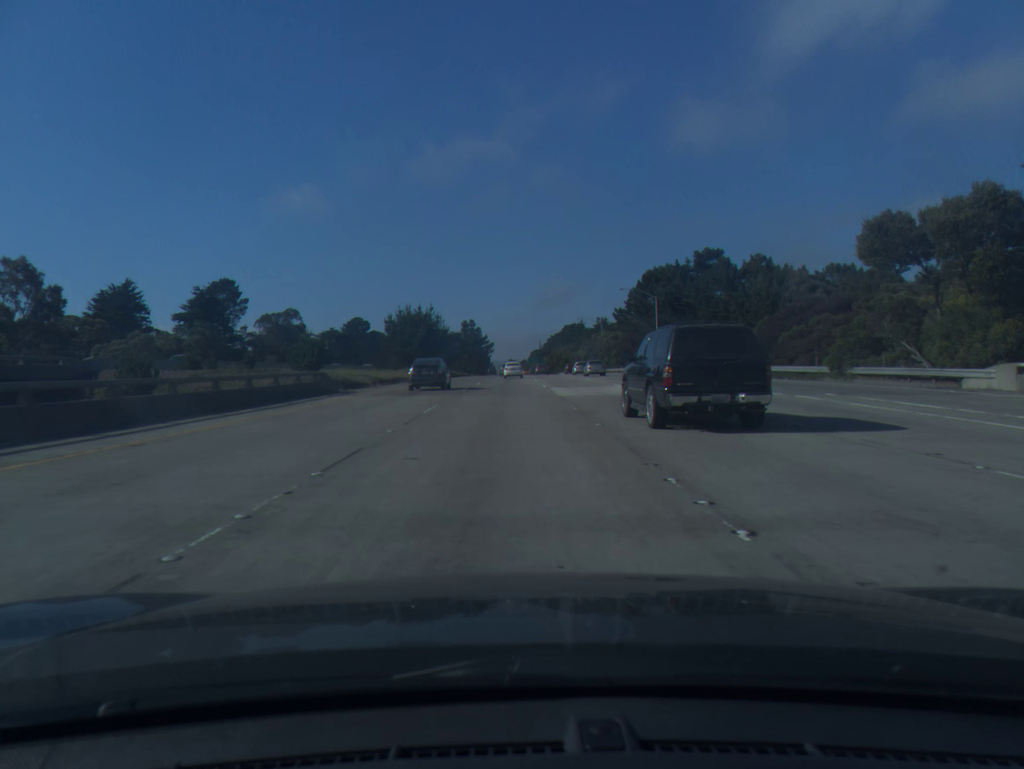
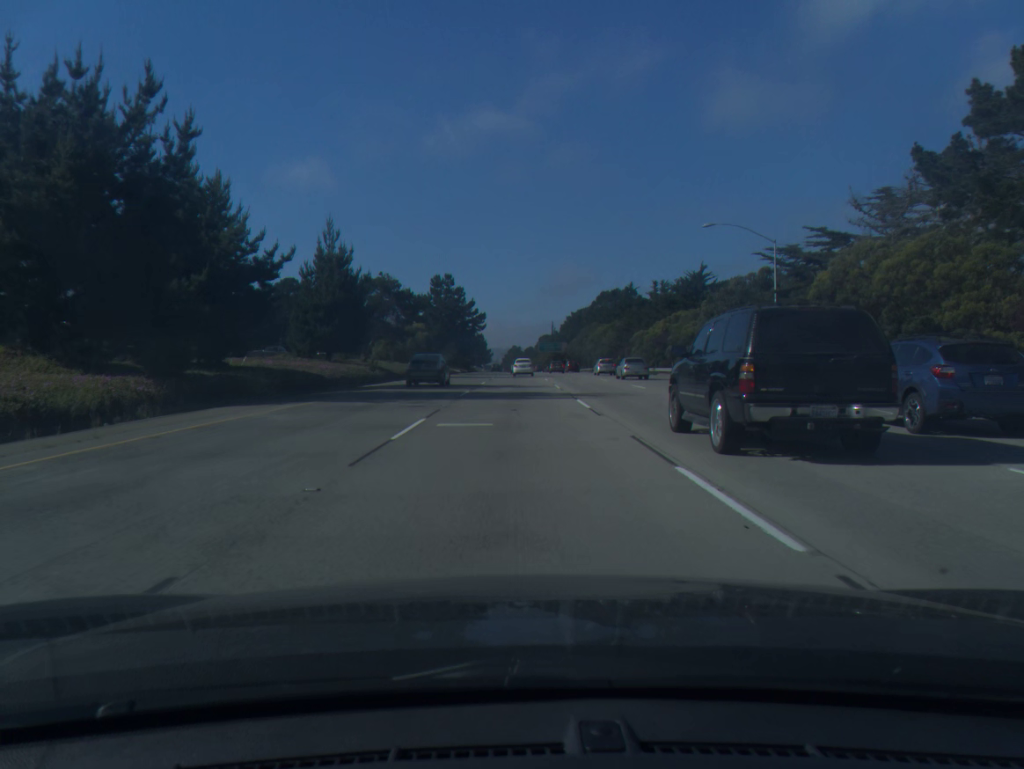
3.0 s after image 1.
(-0.5, +91.4) m; 0°
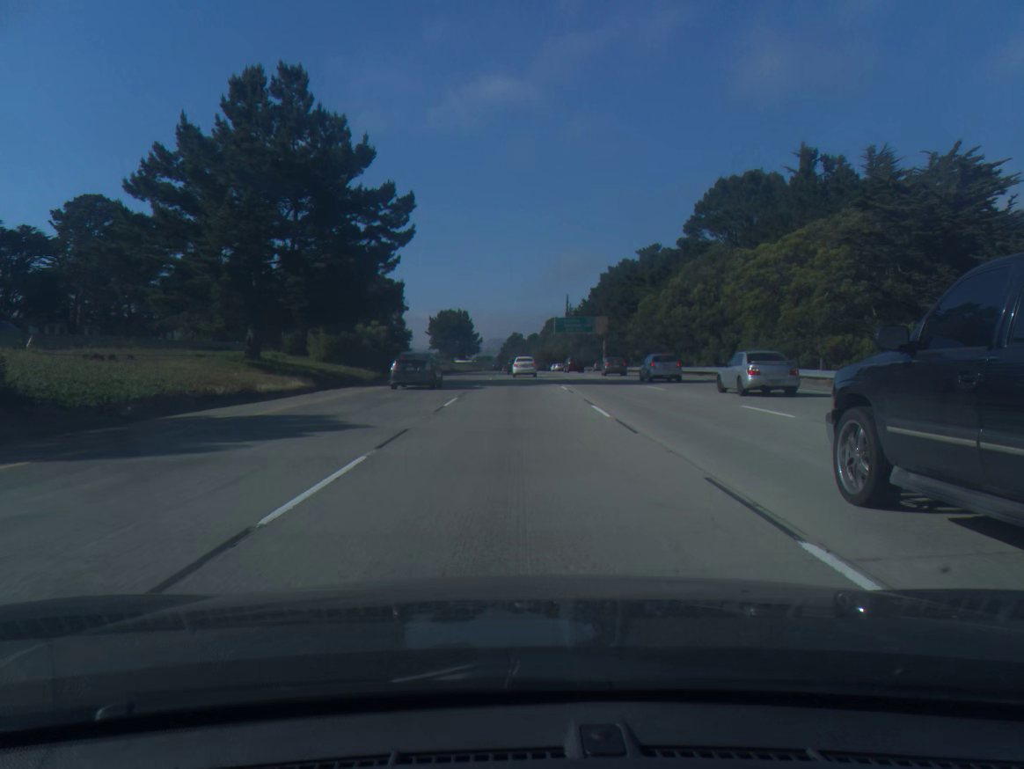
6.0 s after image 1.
(0.0, +91.5) m; 0°
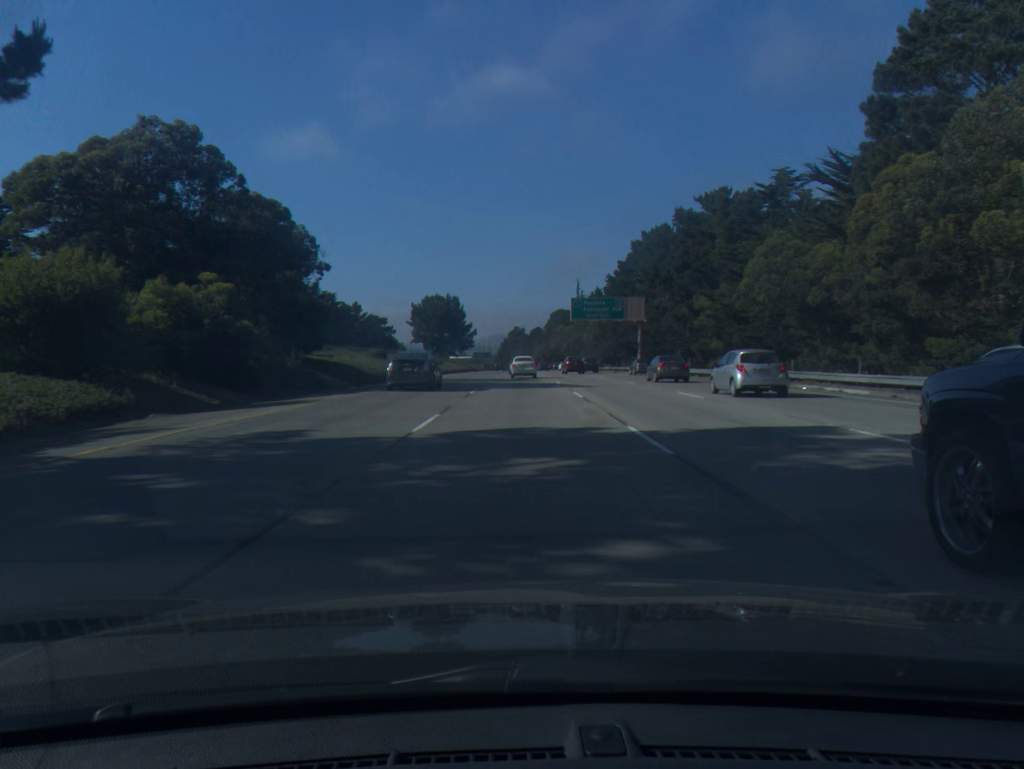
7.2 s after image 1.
(0.0, +35.1) m; 0°
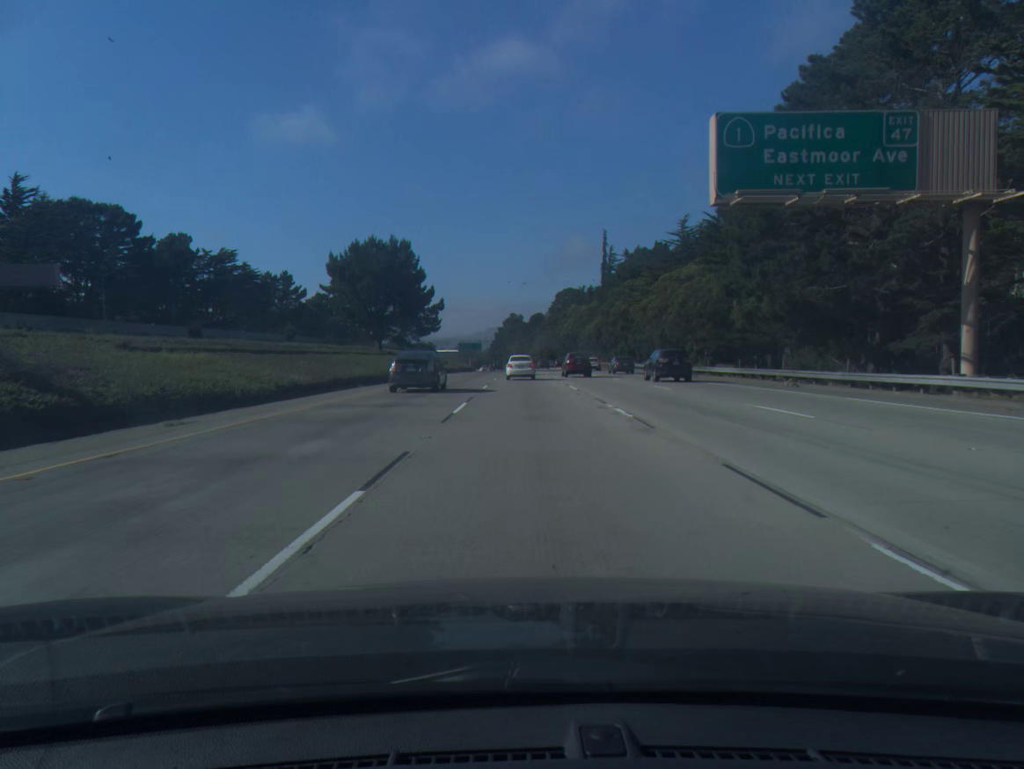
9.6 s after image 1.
(-0.2, +67.1) m; 0°
